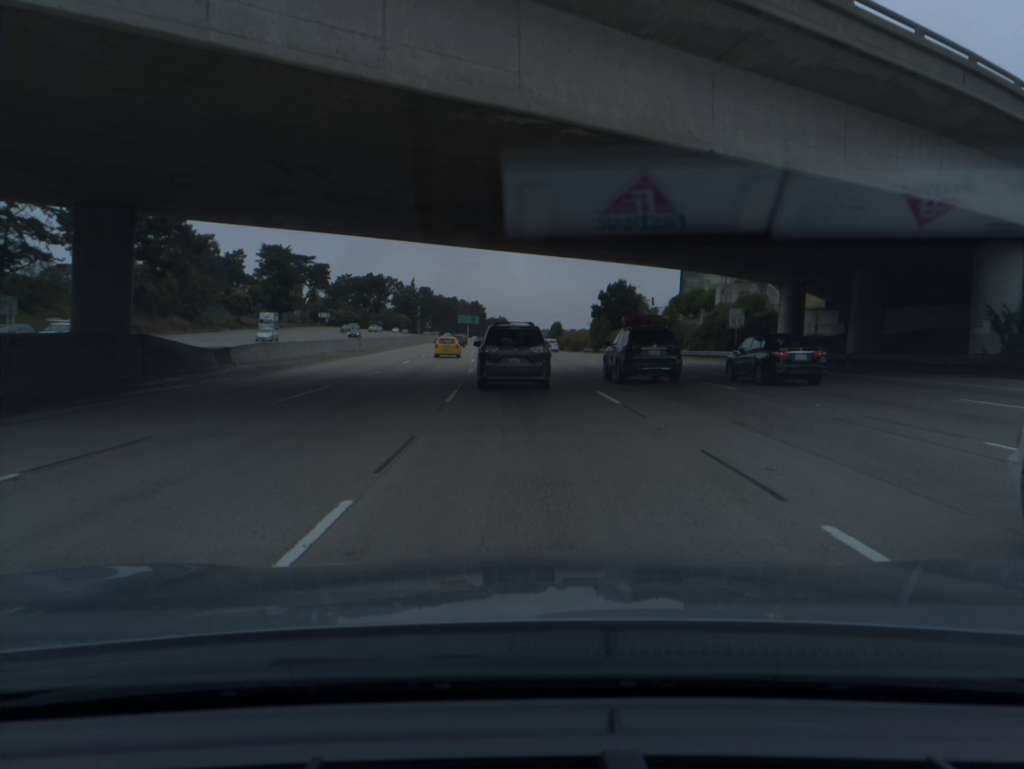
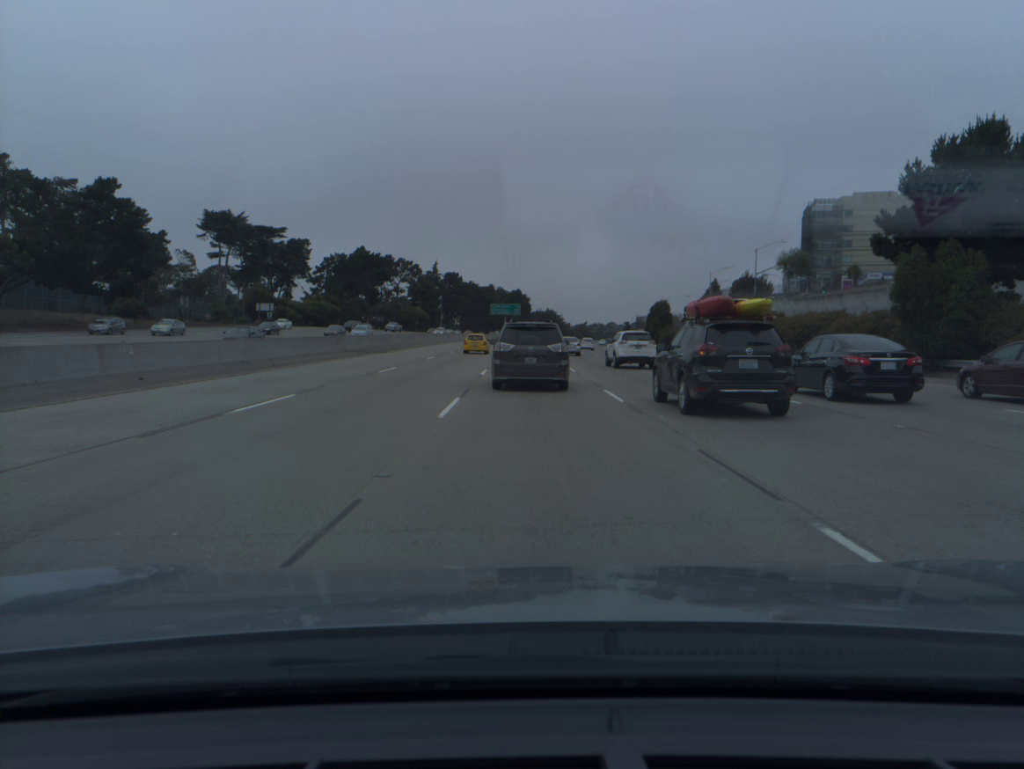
(-4.0, +86.4) m; -3°
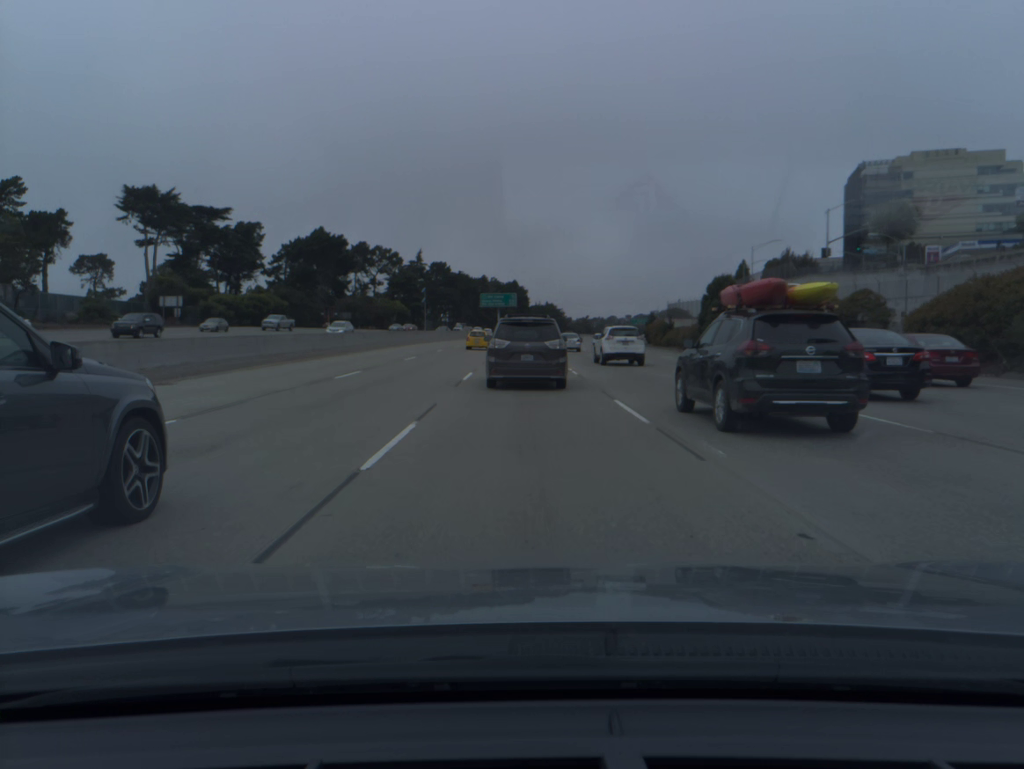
(+0.1, +33.9) m; 0°
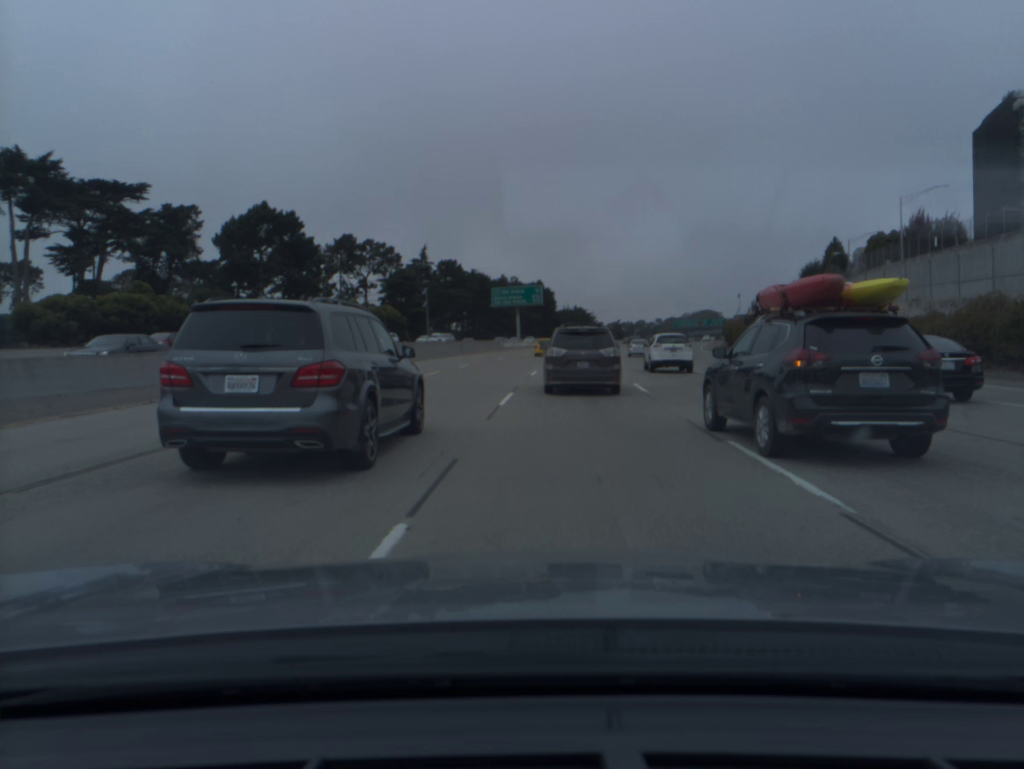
(-0.6, +48.6) m; -2°
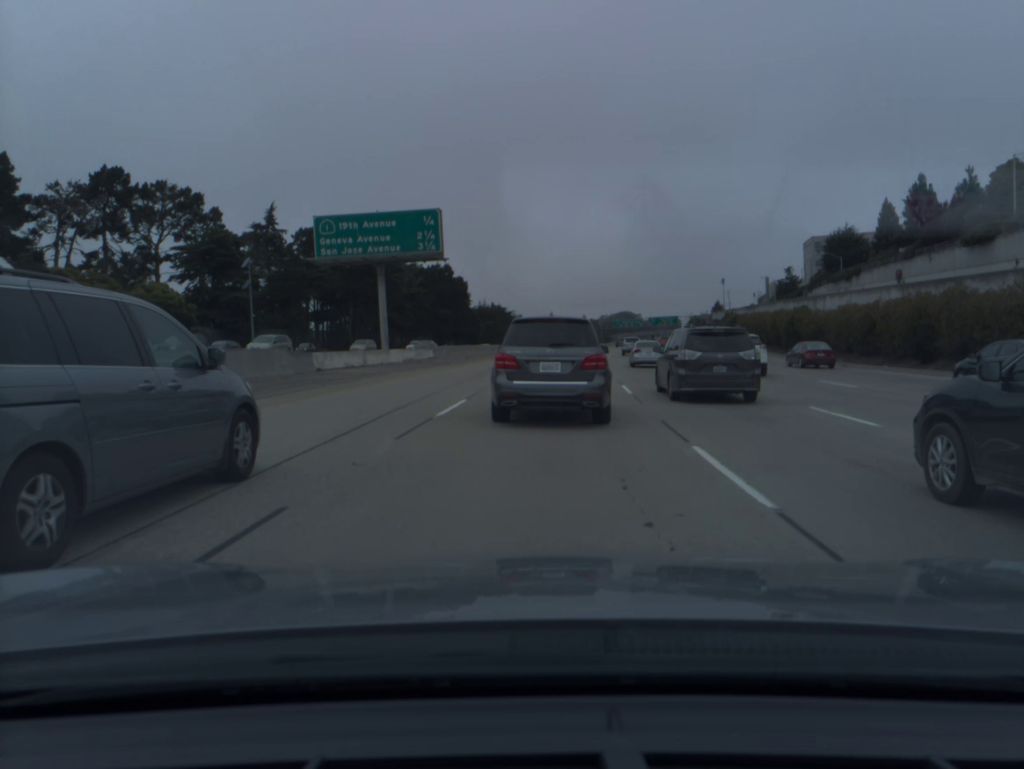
(+1.9, +66.9) m; +6°
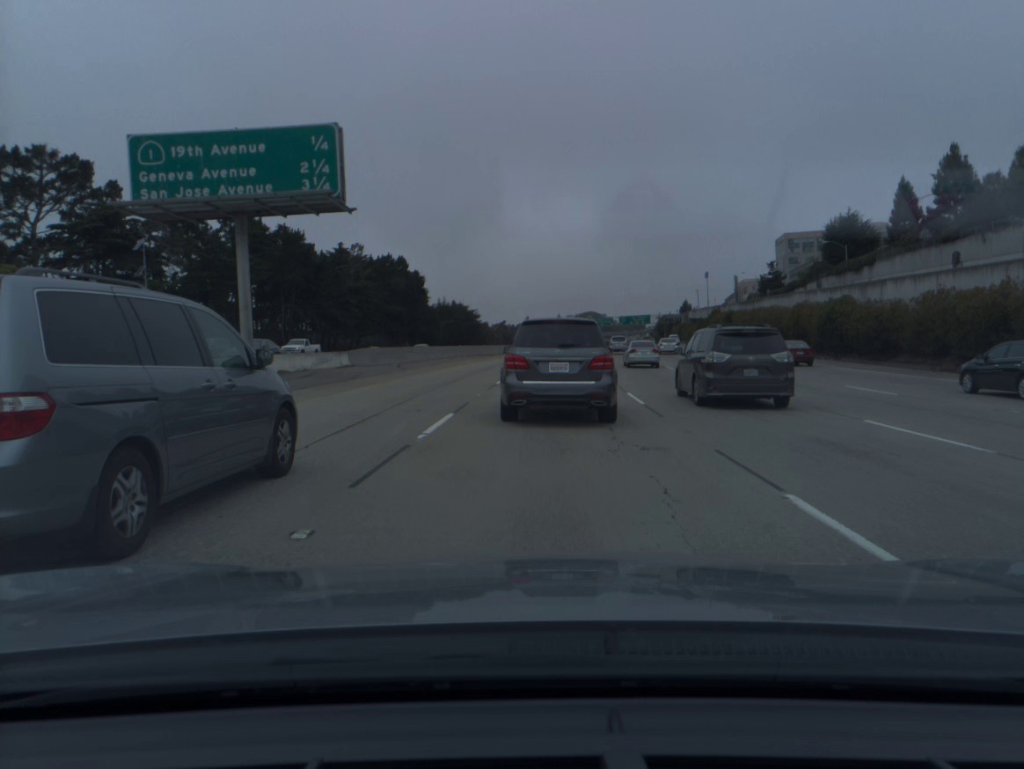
(+0.4, +17.5) m; +3°
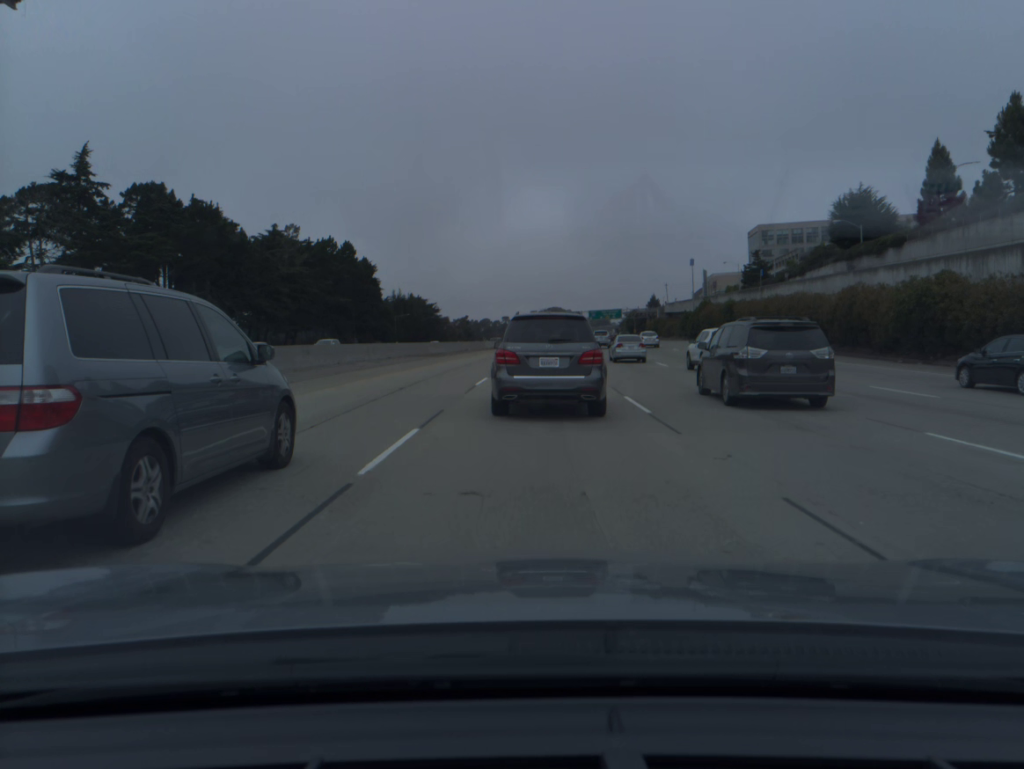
(+0.4, +17.8) m; +3°
